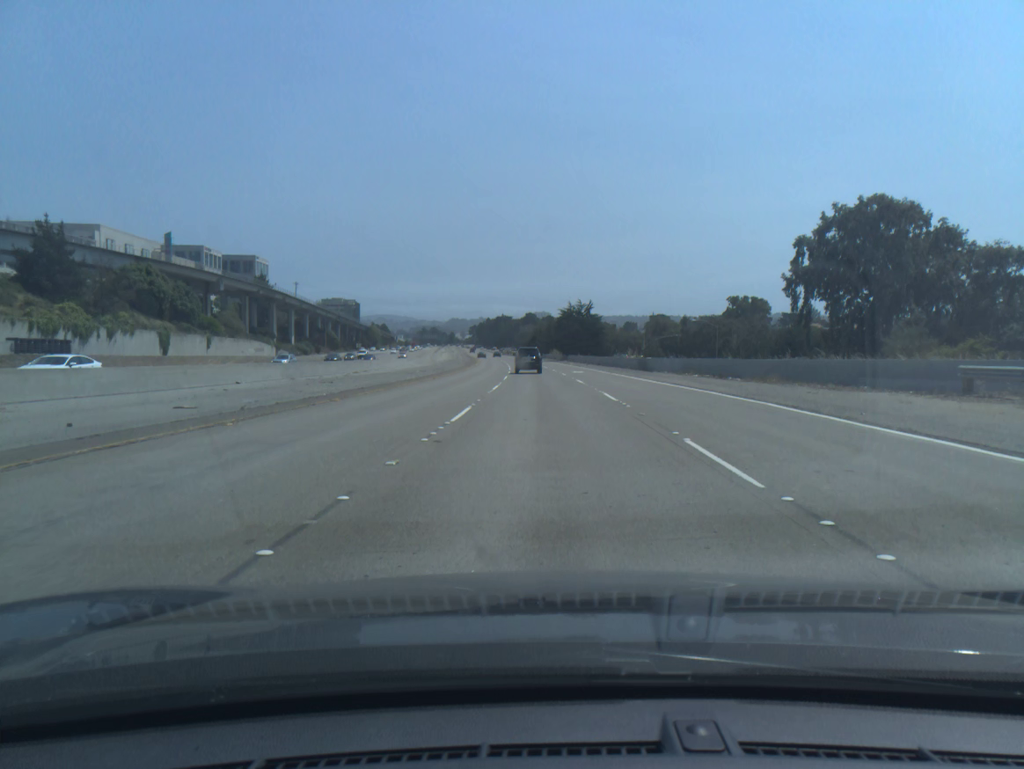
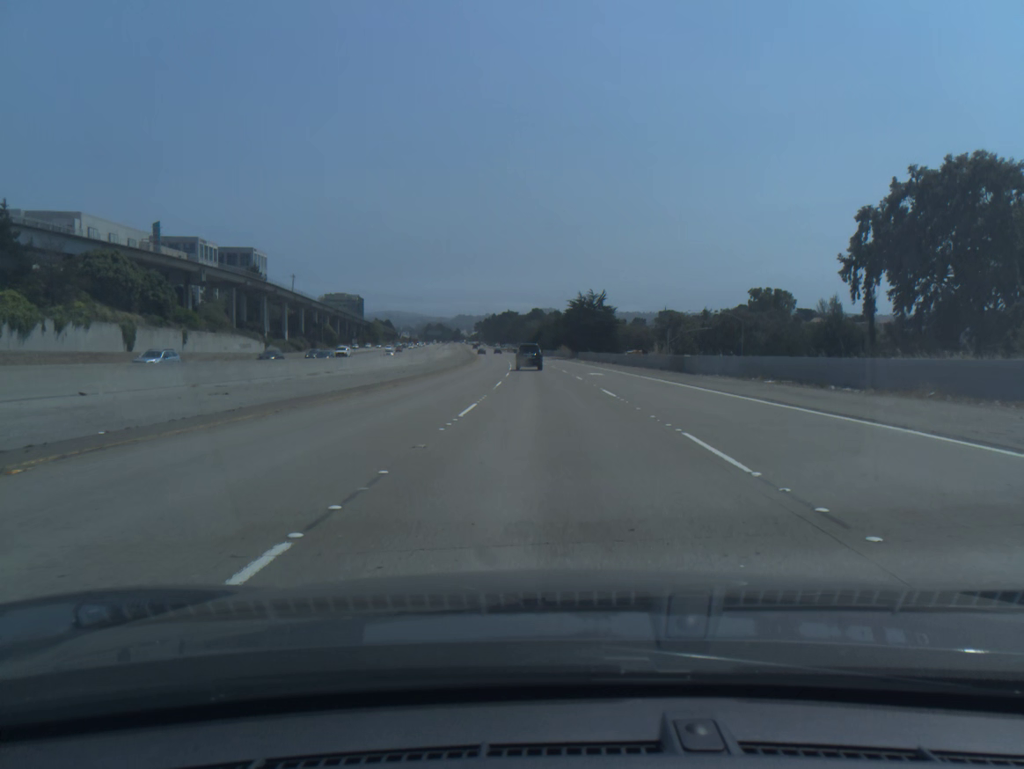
(0.0, +13.2) m; 0°
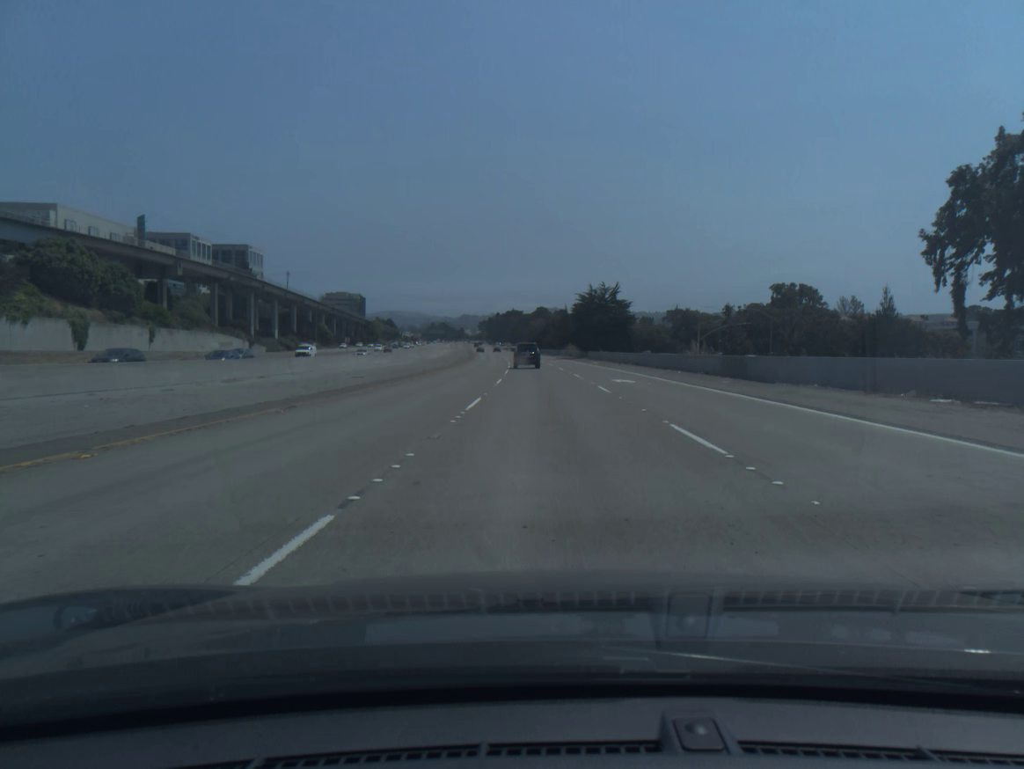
(0.0, +13.2) m; 0°
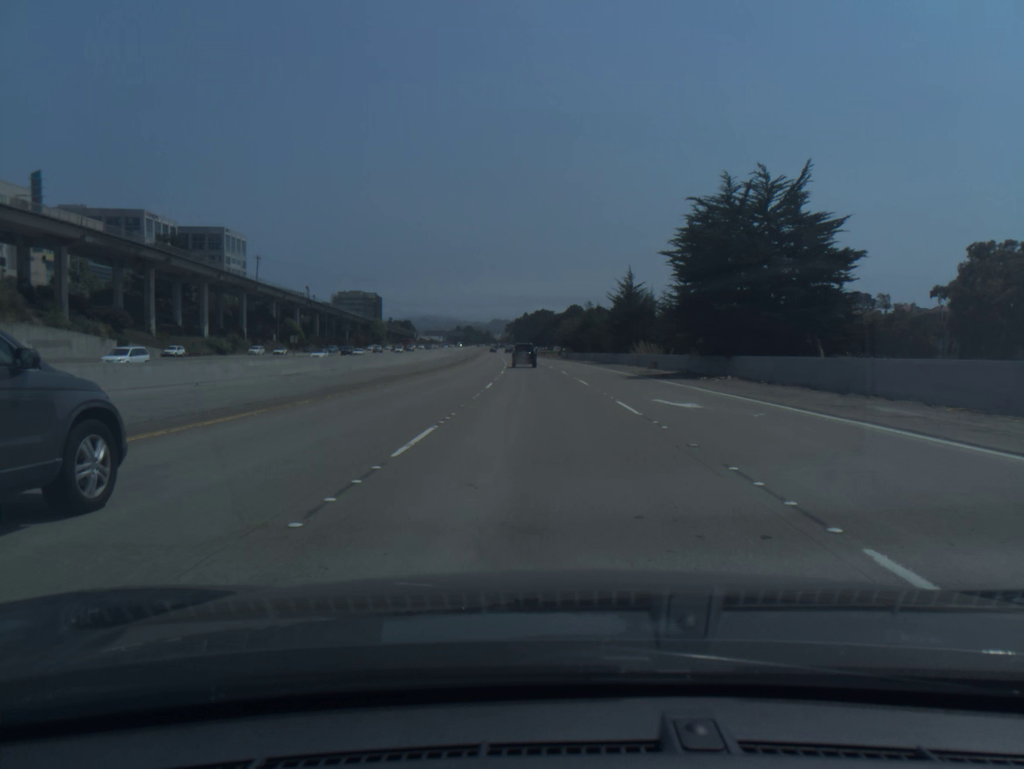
(-1.1, +66.2) m; -2°
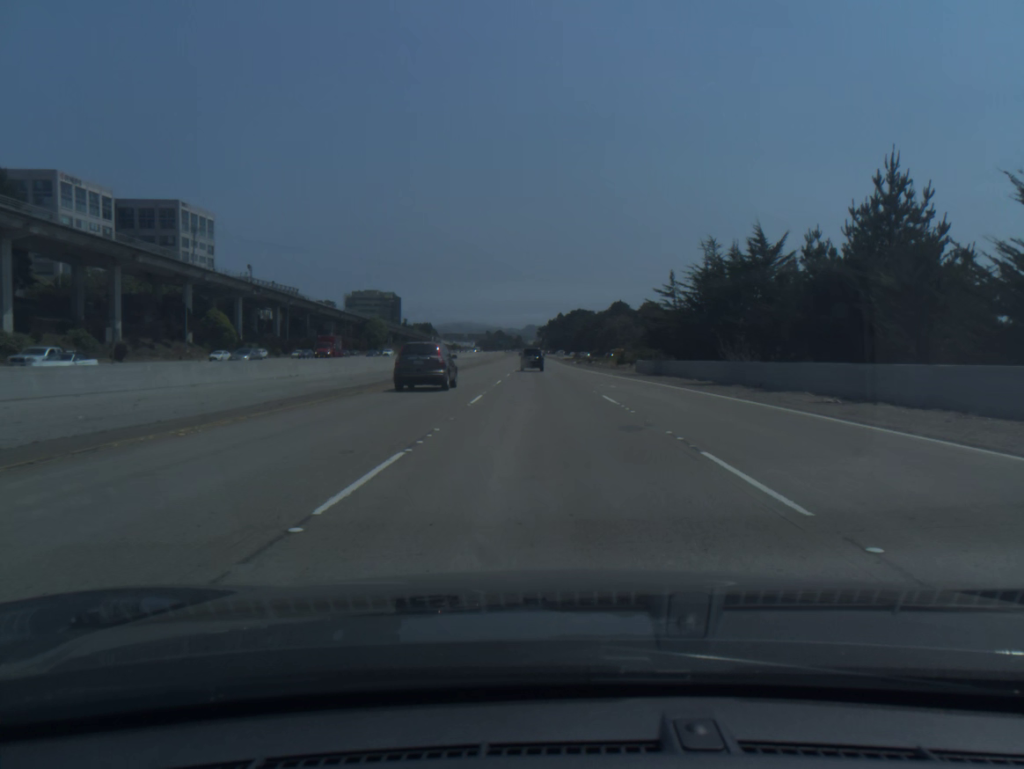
(-1.6, +68.3) m; -2°
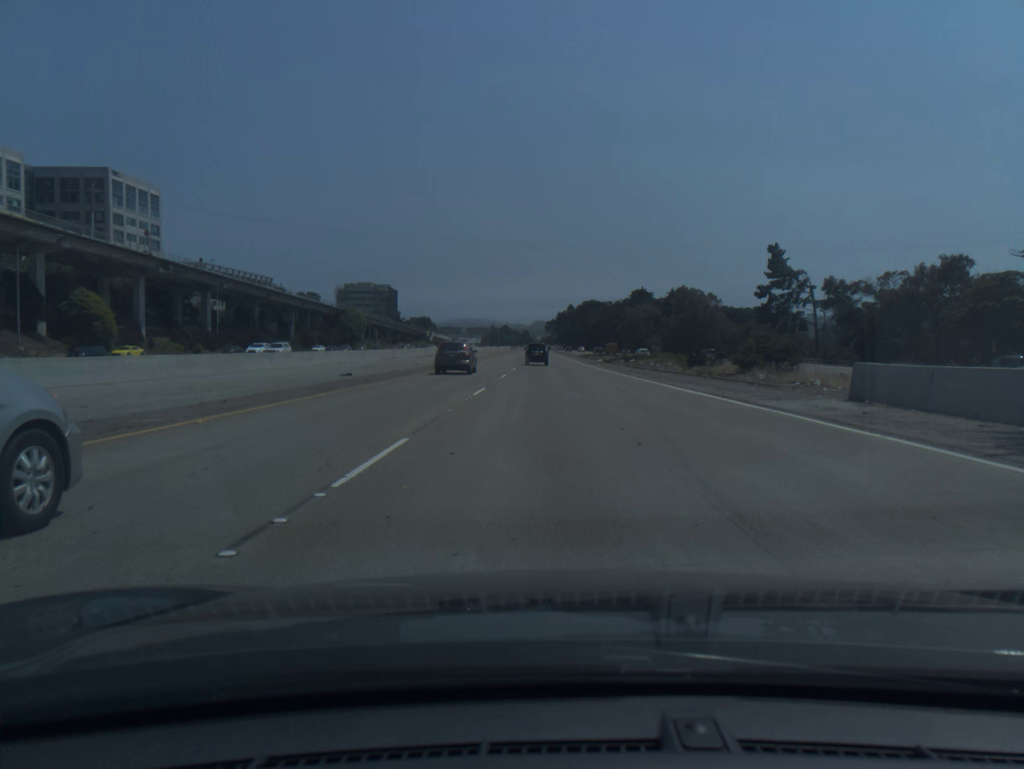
(-0.3, +42.4) m; -1°
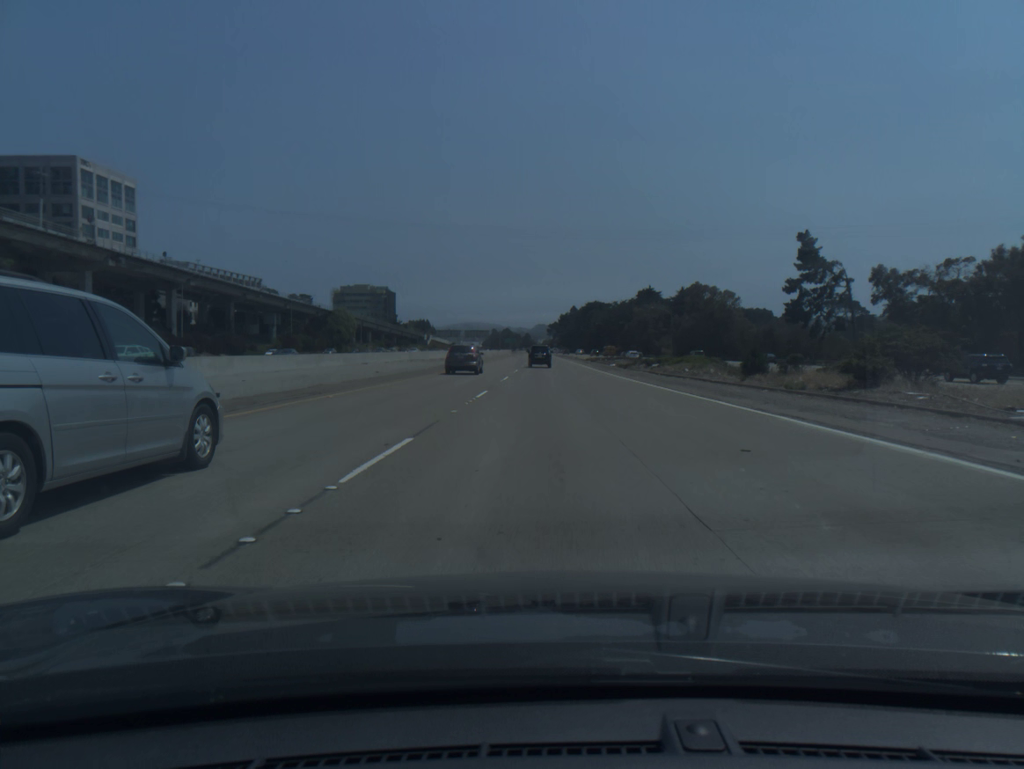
(0.0, +14.4) m; 0°
